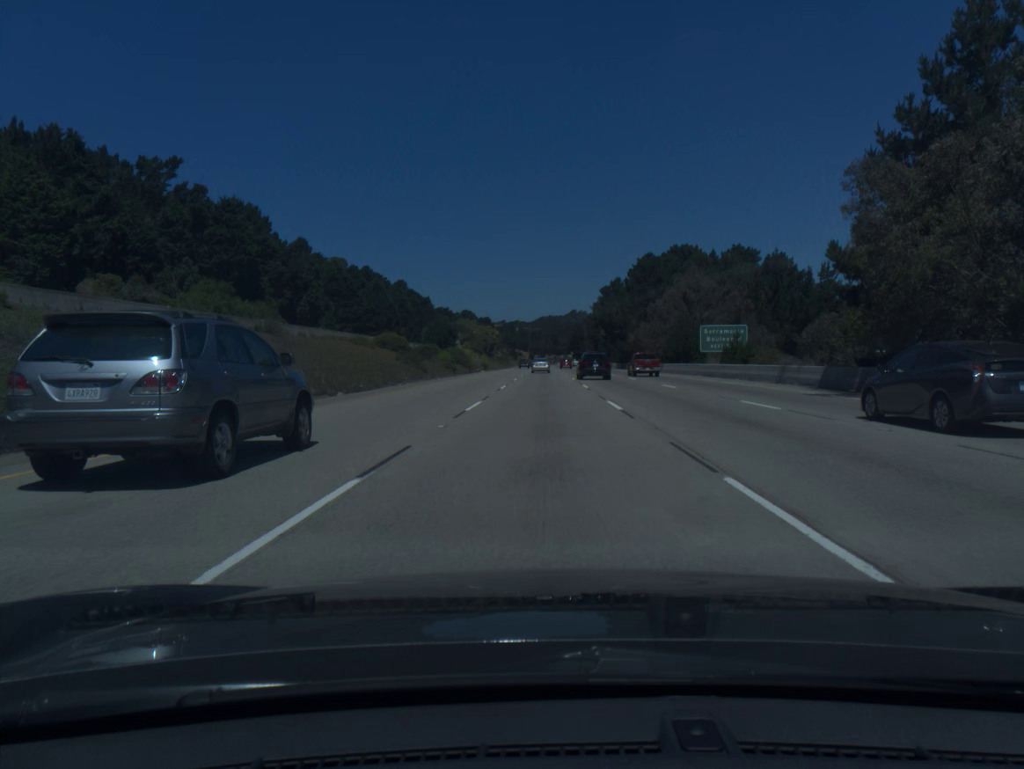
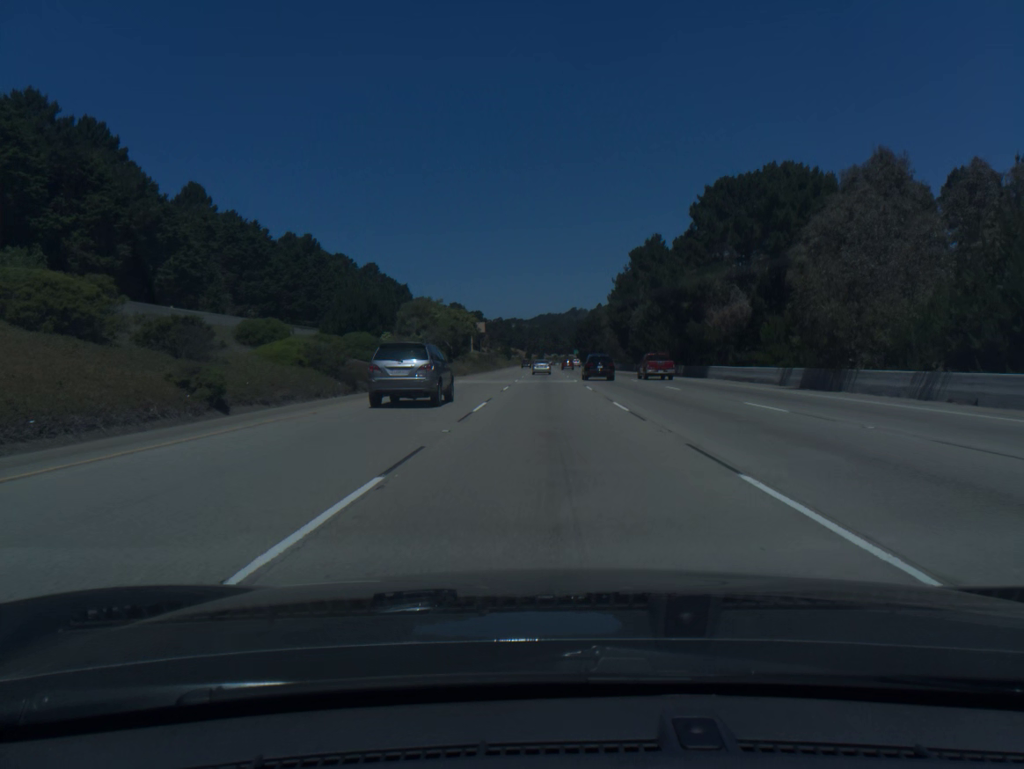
(0.0, +58.2) m; 0°
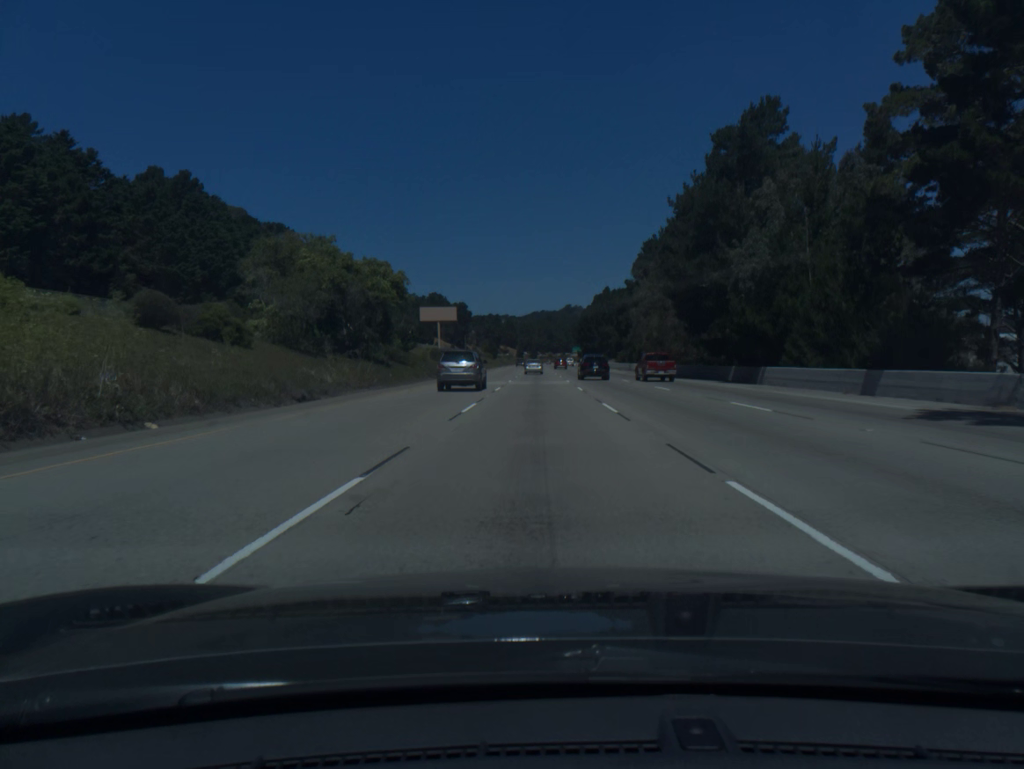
(+0.3, +58.3) m; 0°
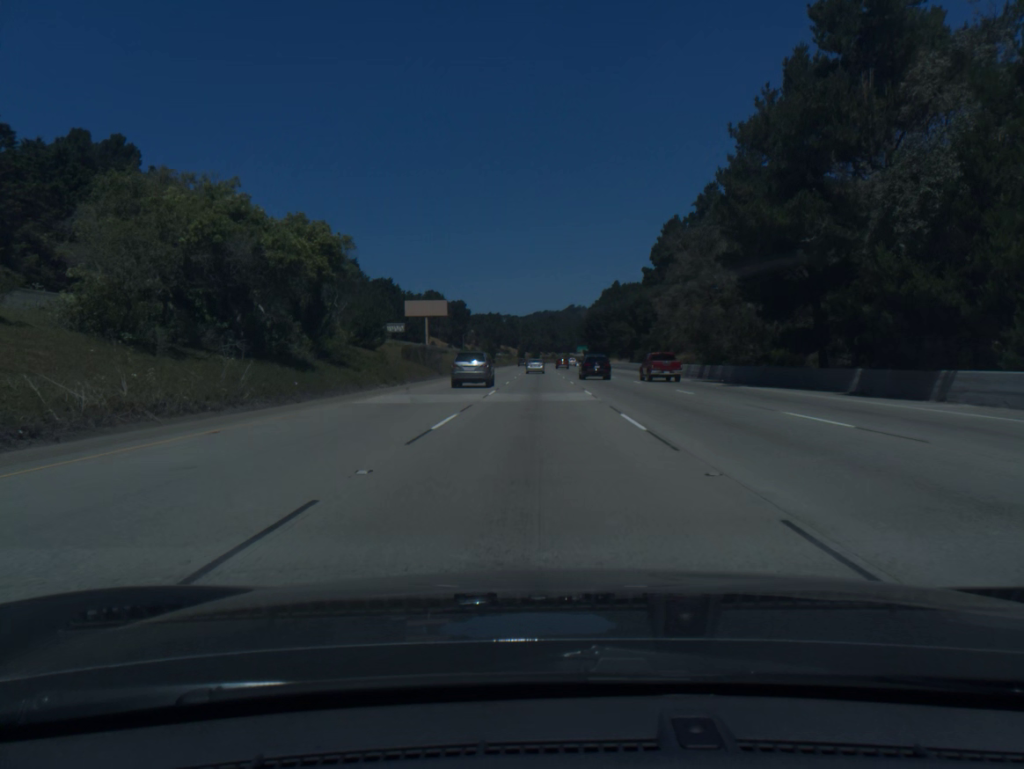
(0.0, +19.6) m; 0°
